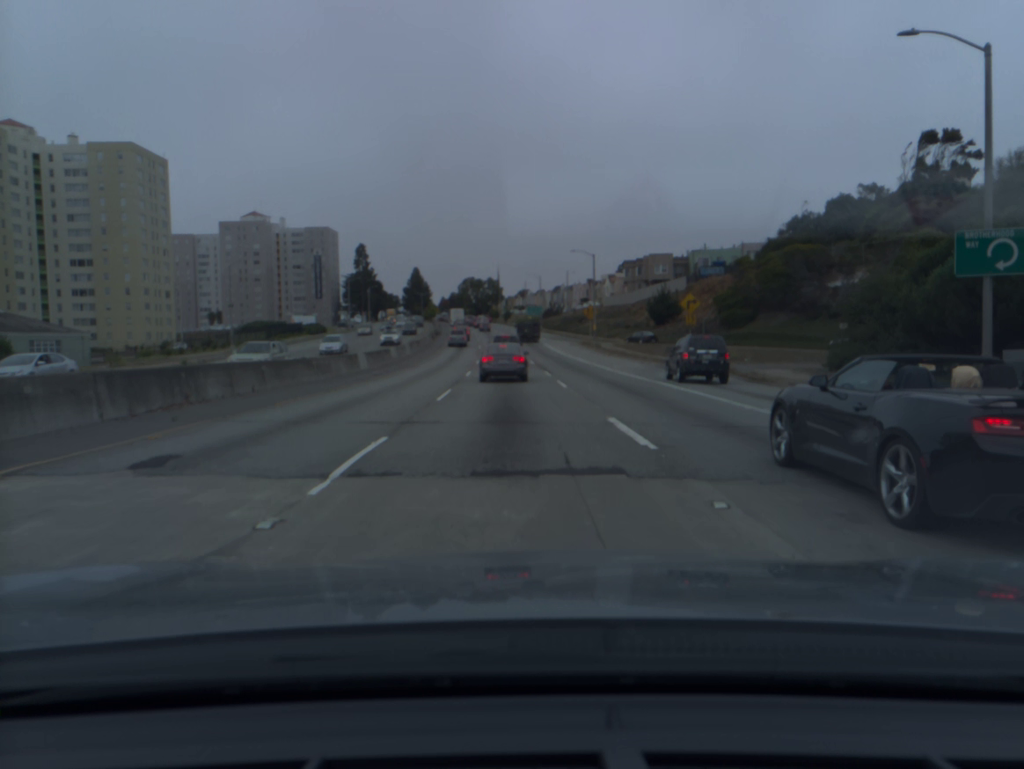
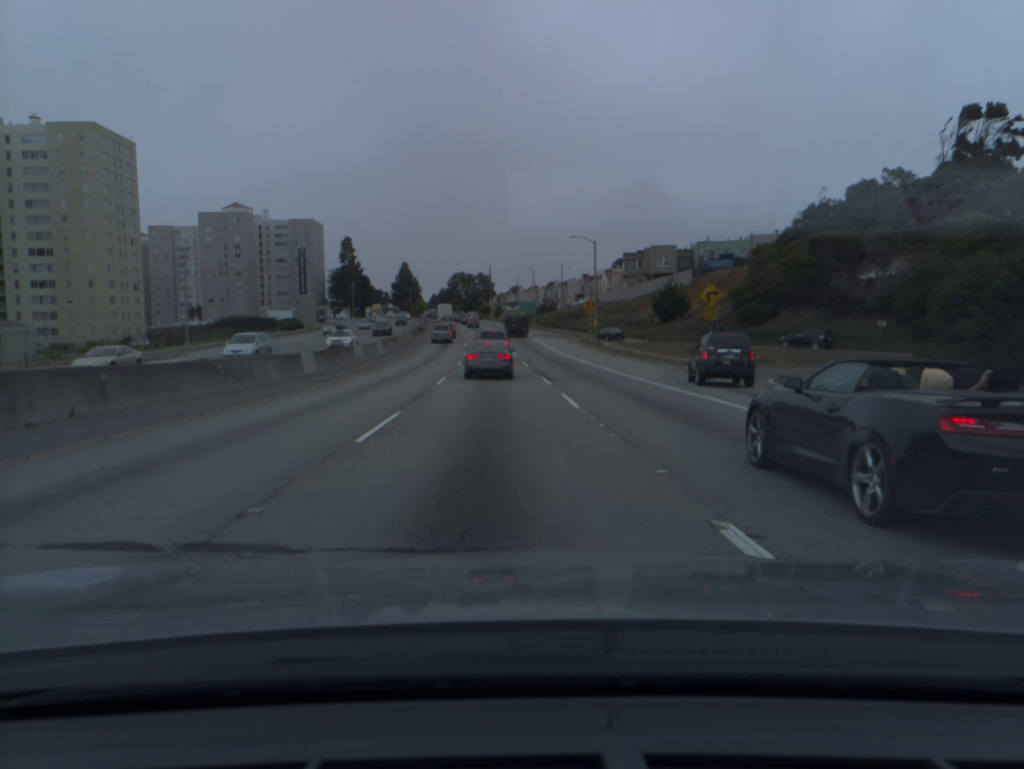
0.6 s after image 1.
(0.0, +8.6) m; +1°
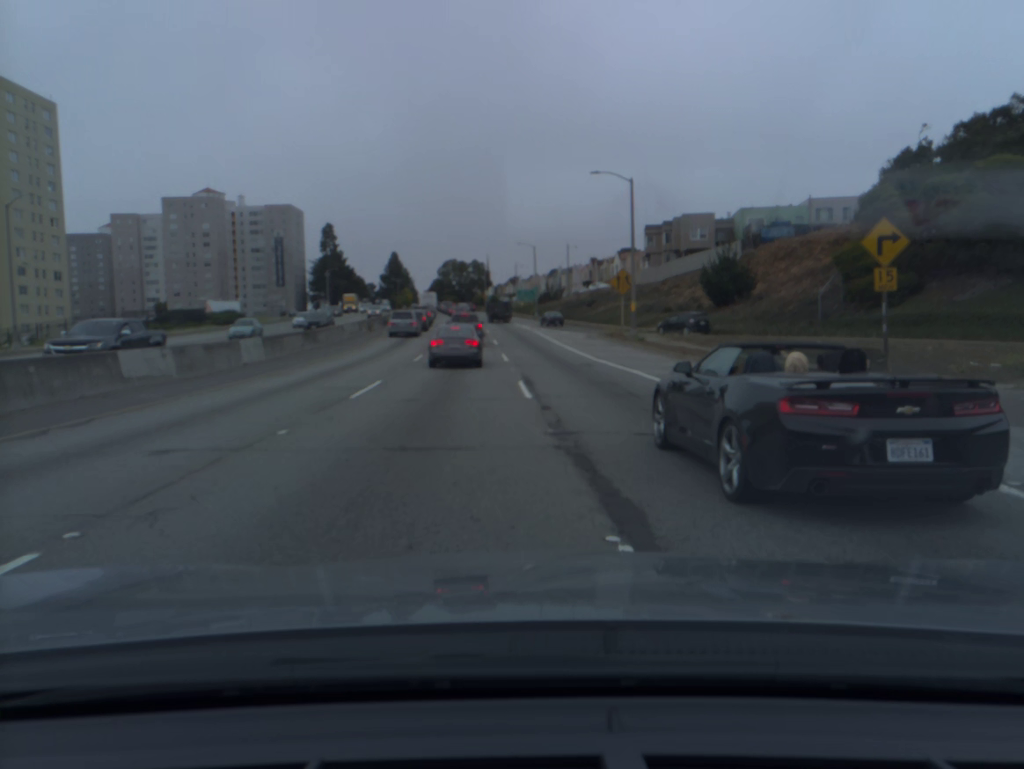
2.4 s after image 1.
(+0.1, +24.9) m; 0°
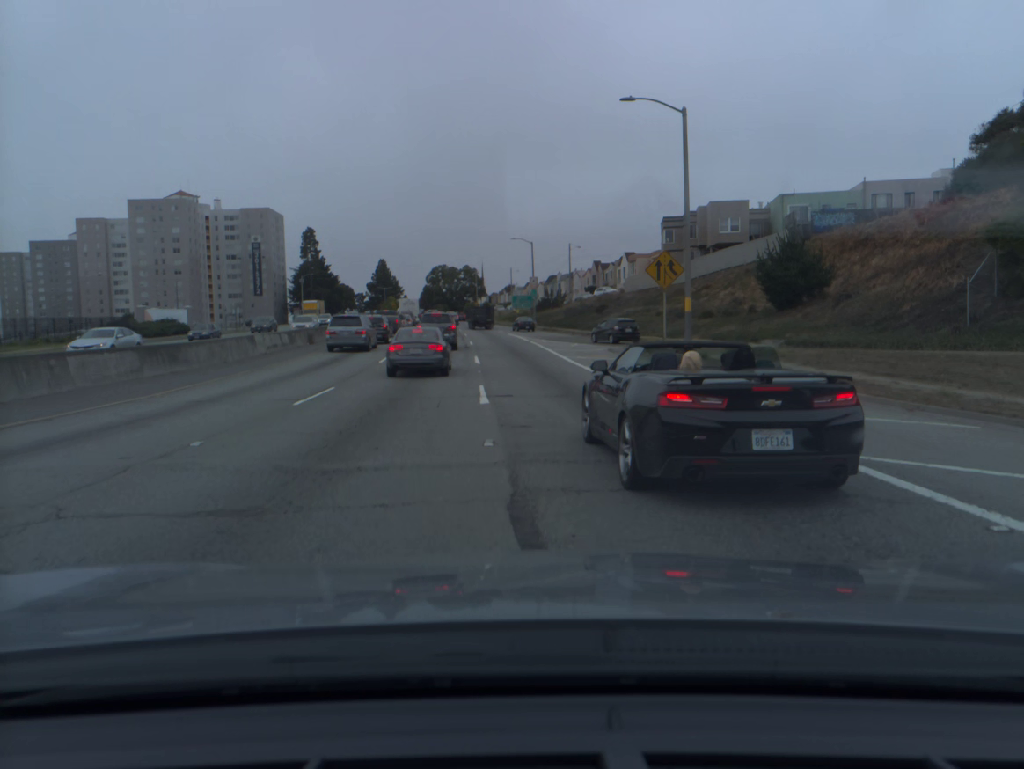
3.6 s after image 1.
(0.0, +15.5) m; 0°
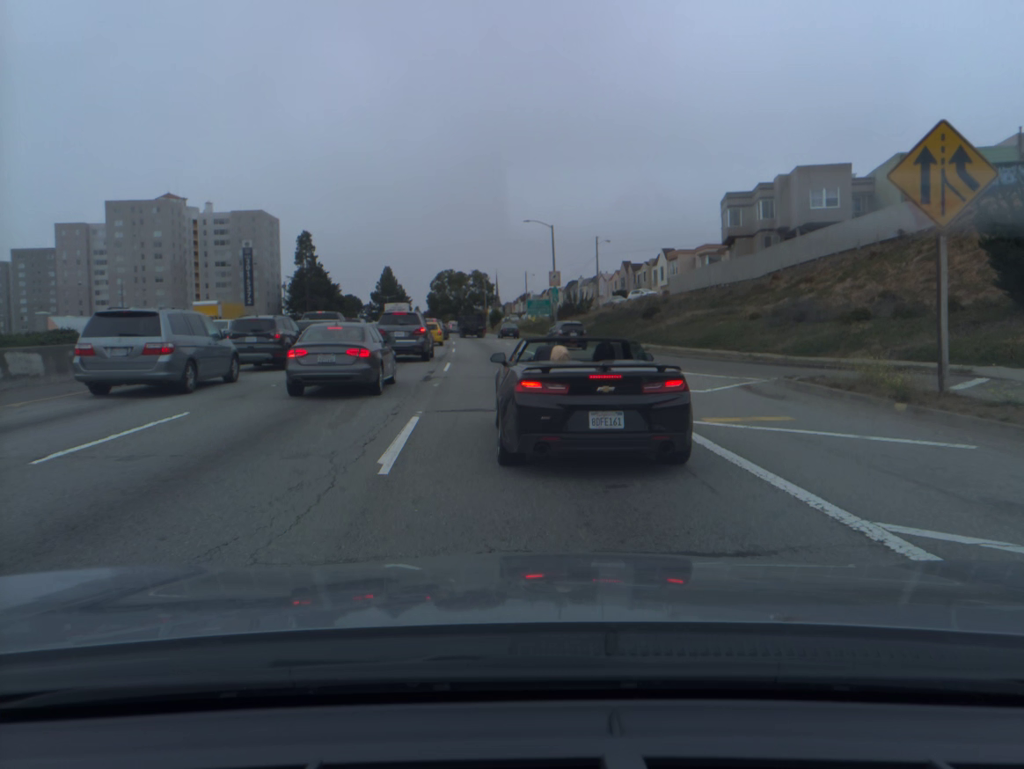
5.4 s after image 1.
(-0.1, +21.5) m; -1°
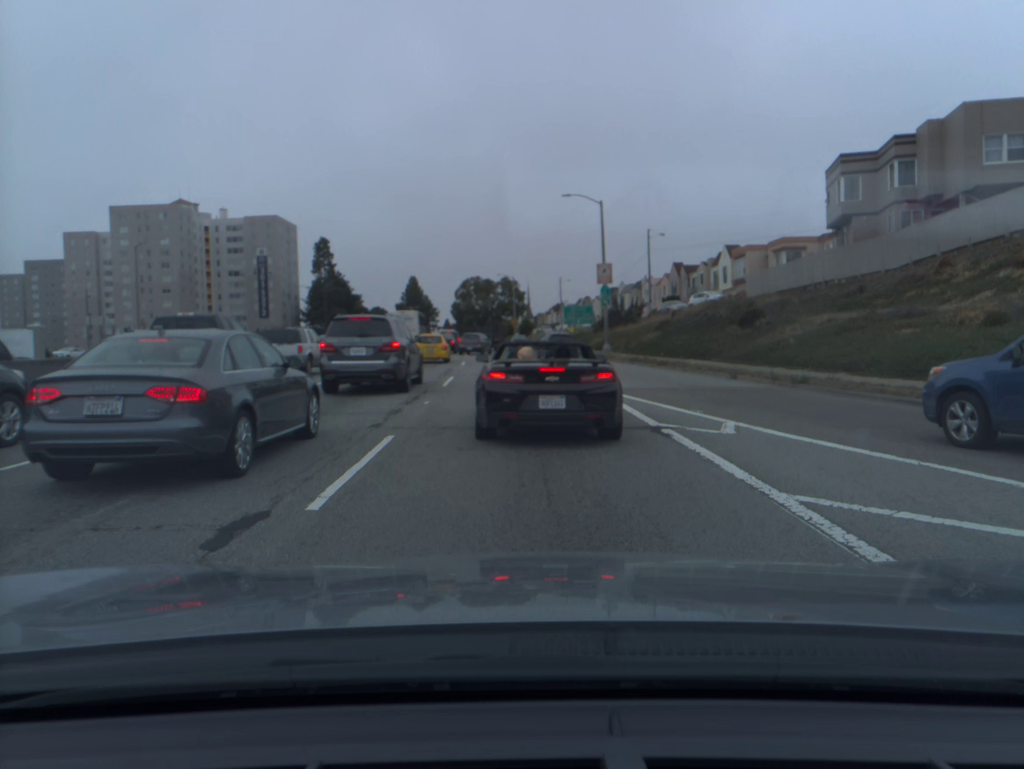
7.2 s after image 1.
(-0.3, +17.2) m; -2°
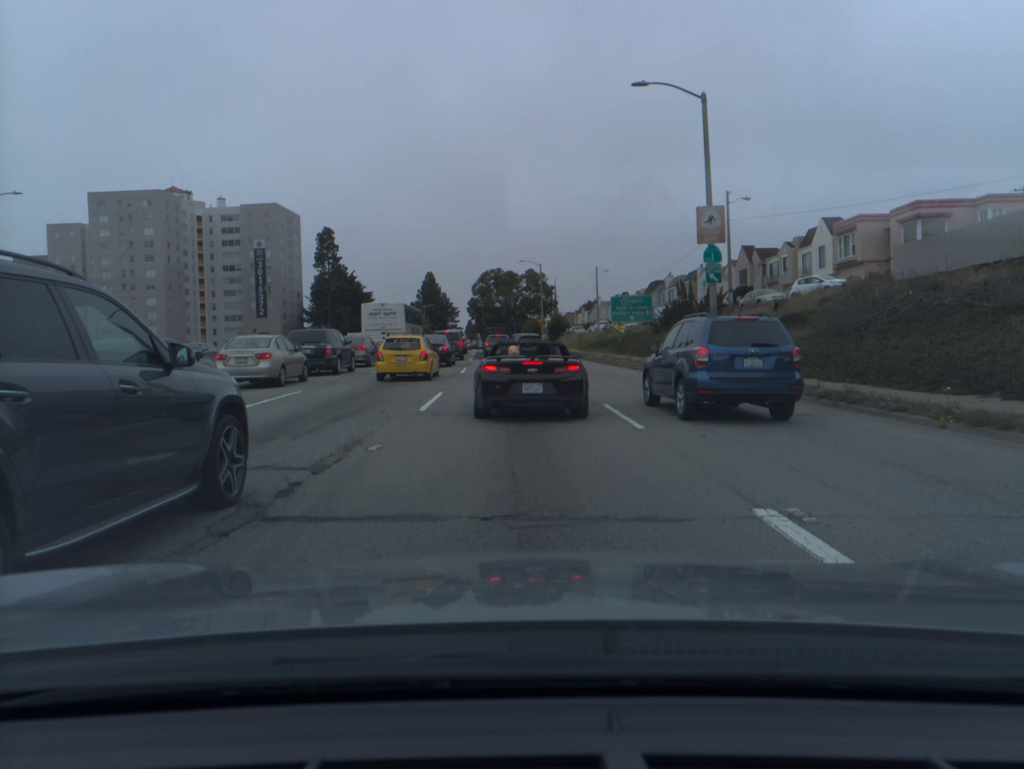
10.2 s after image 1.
(-0.3, +20.9) m; -2°
